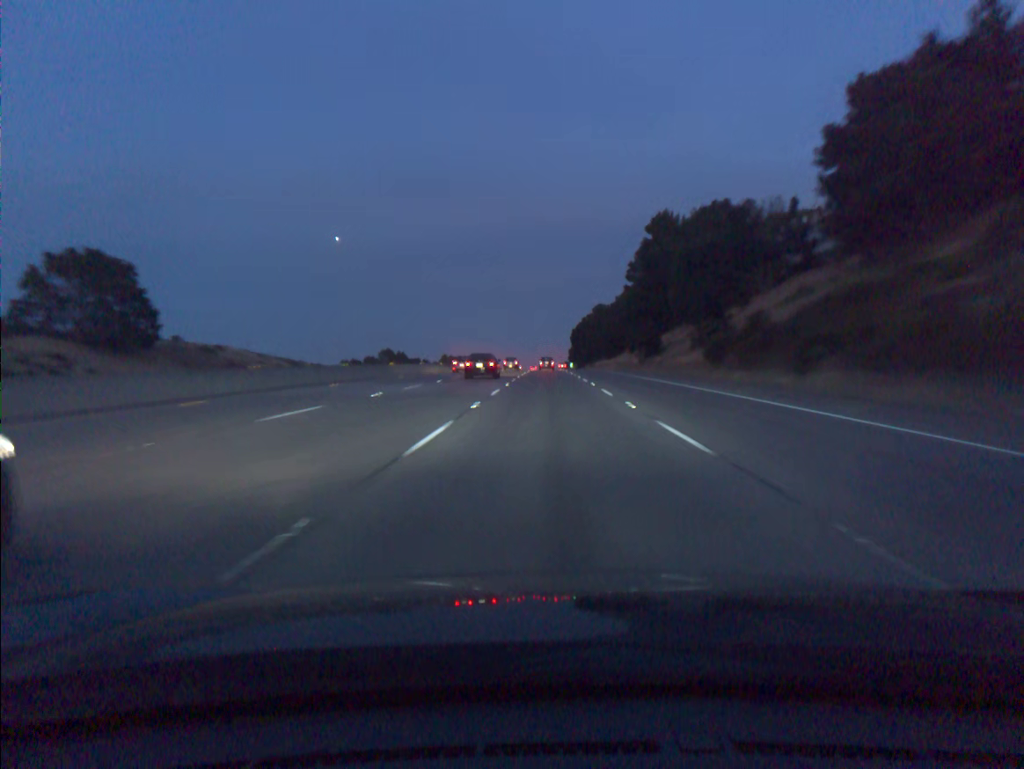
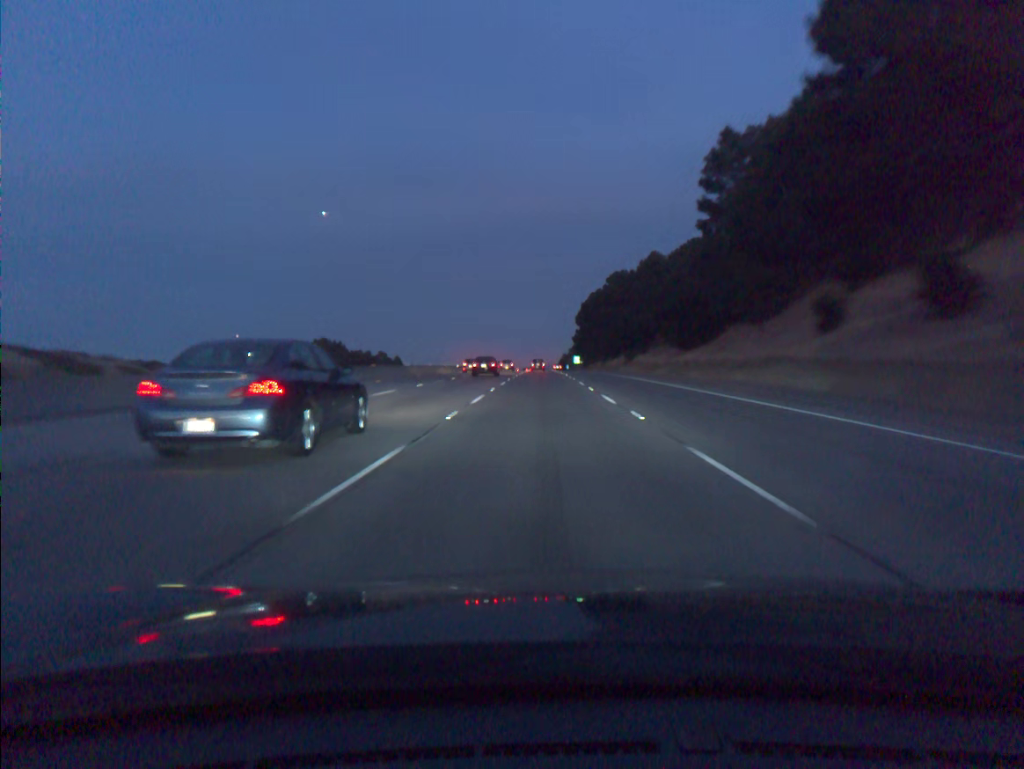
(+0.6, +91.7) m; 0°
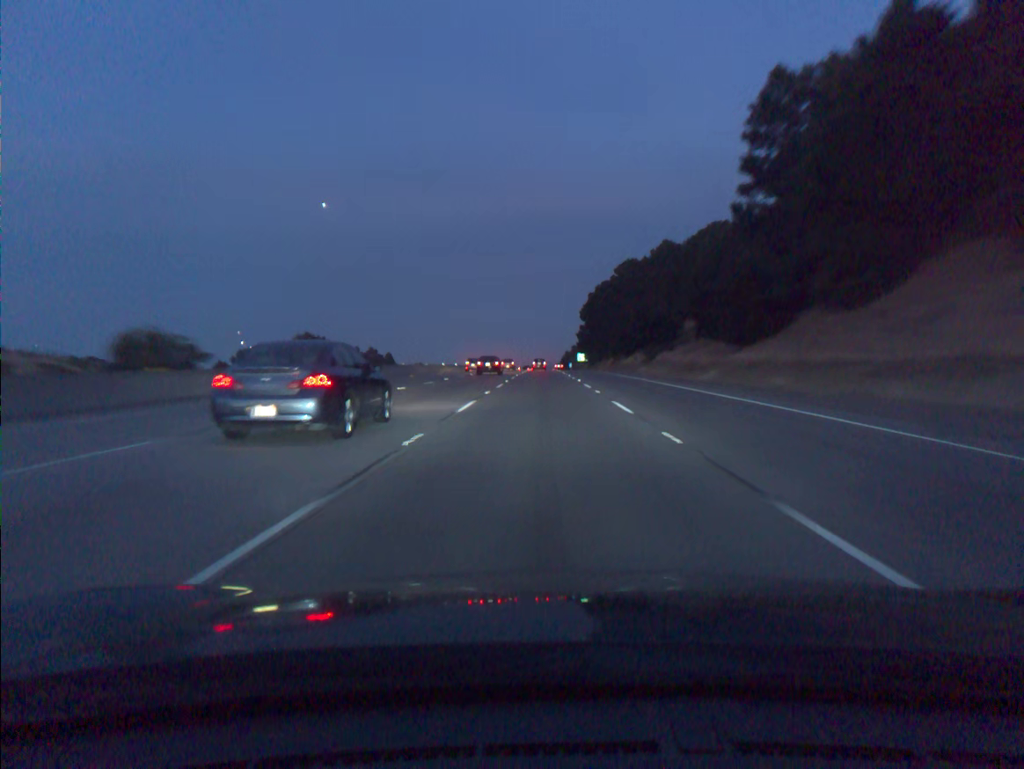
(0.0, +18.4) m; 0°
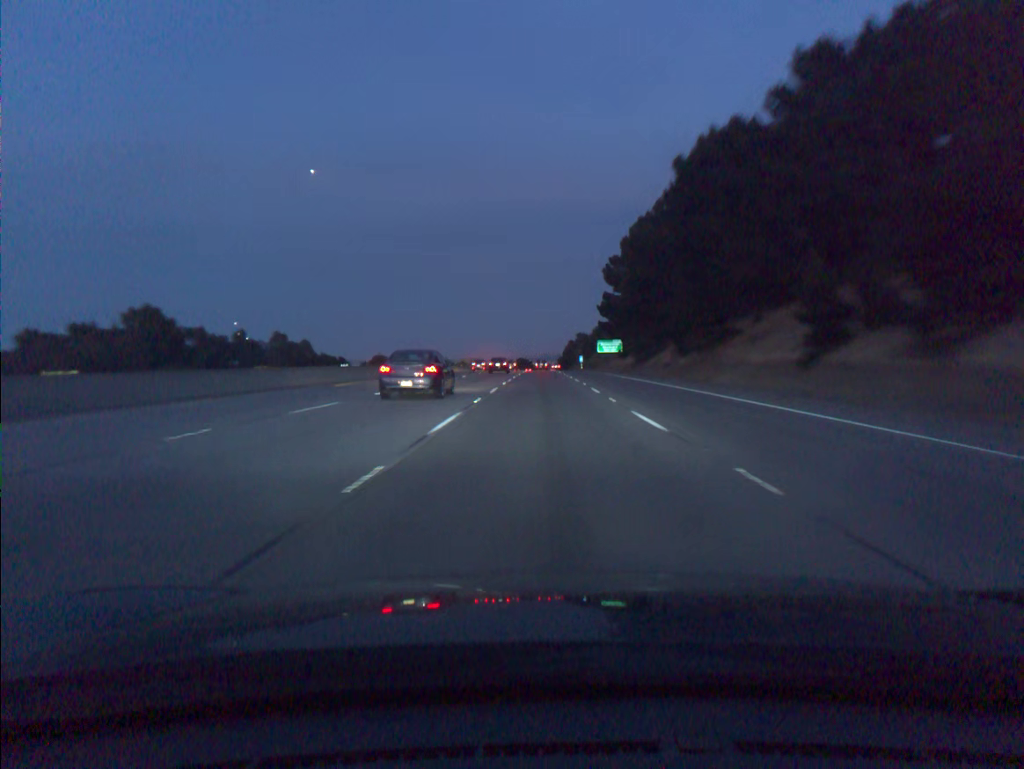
(-0.1, +92.4) m; 0°
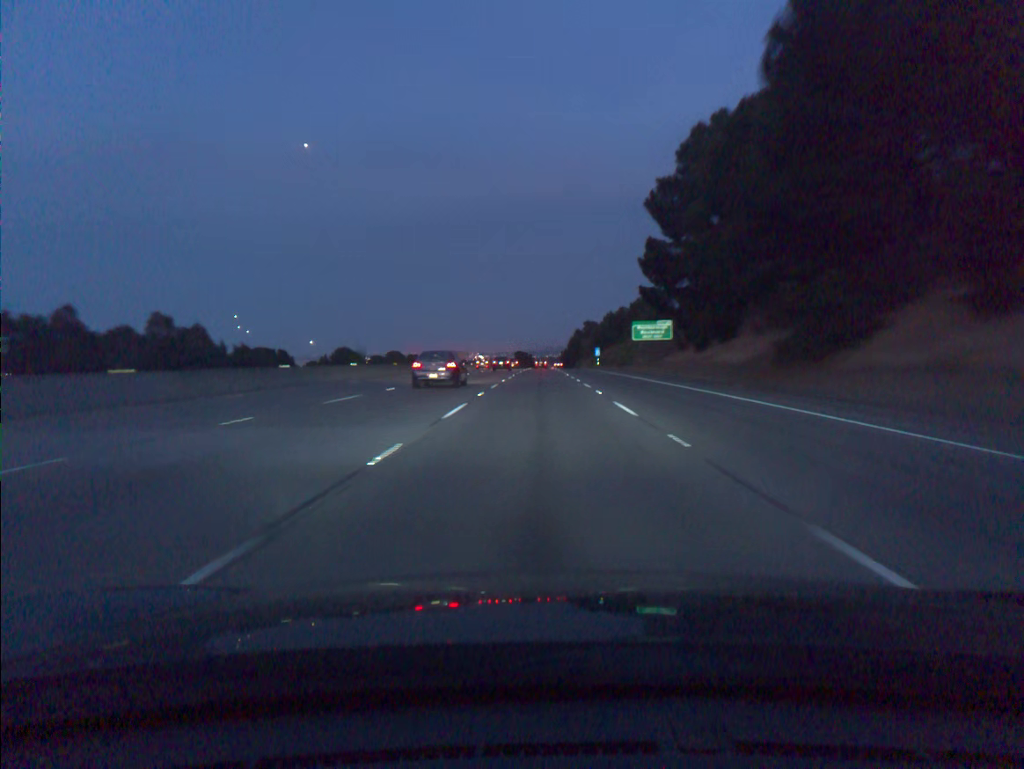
(0.0, +55.5) m; 0°
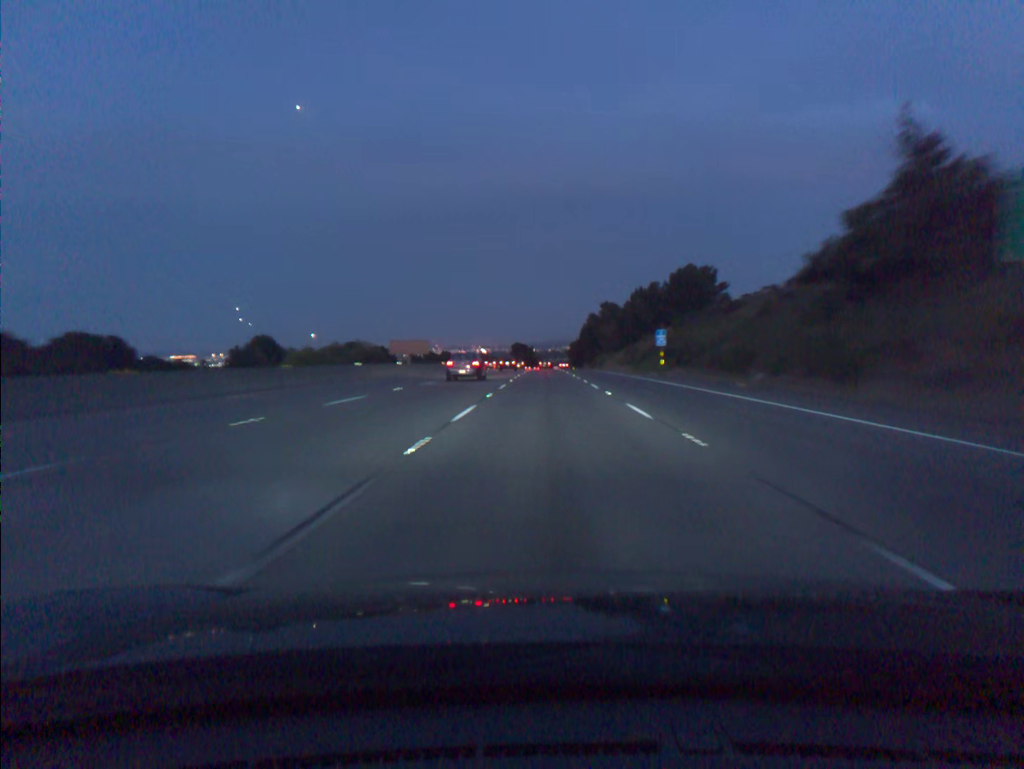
(-0.3, +73.8) m; 0°
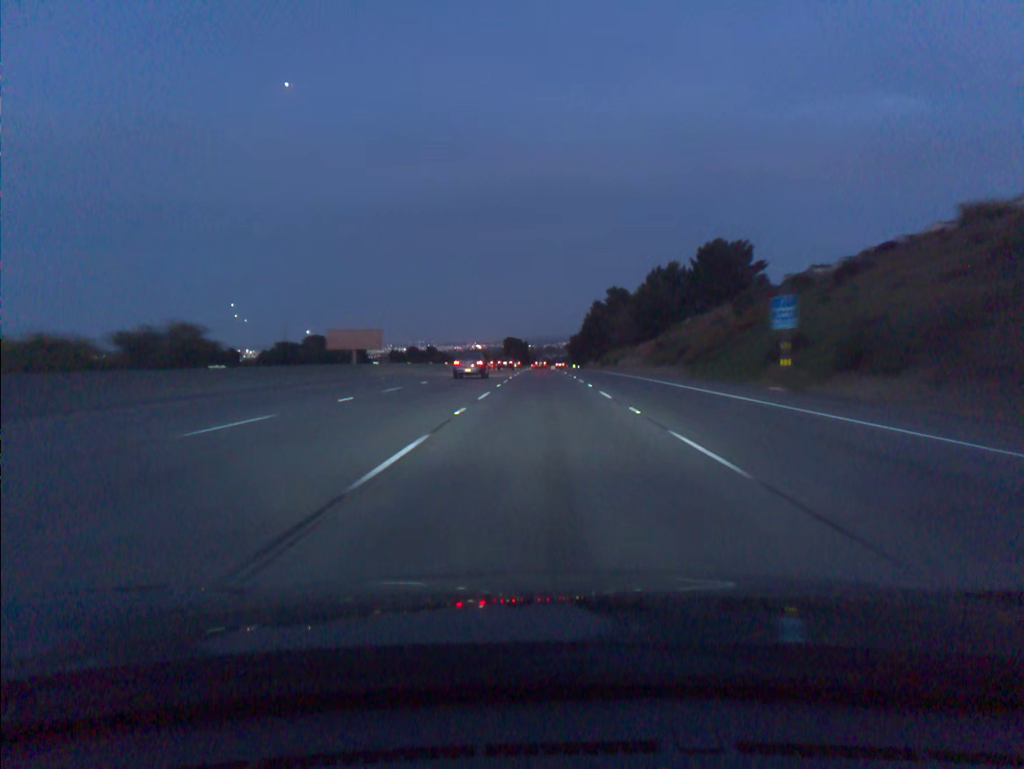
(+0.1, +36.8) m; 0°
